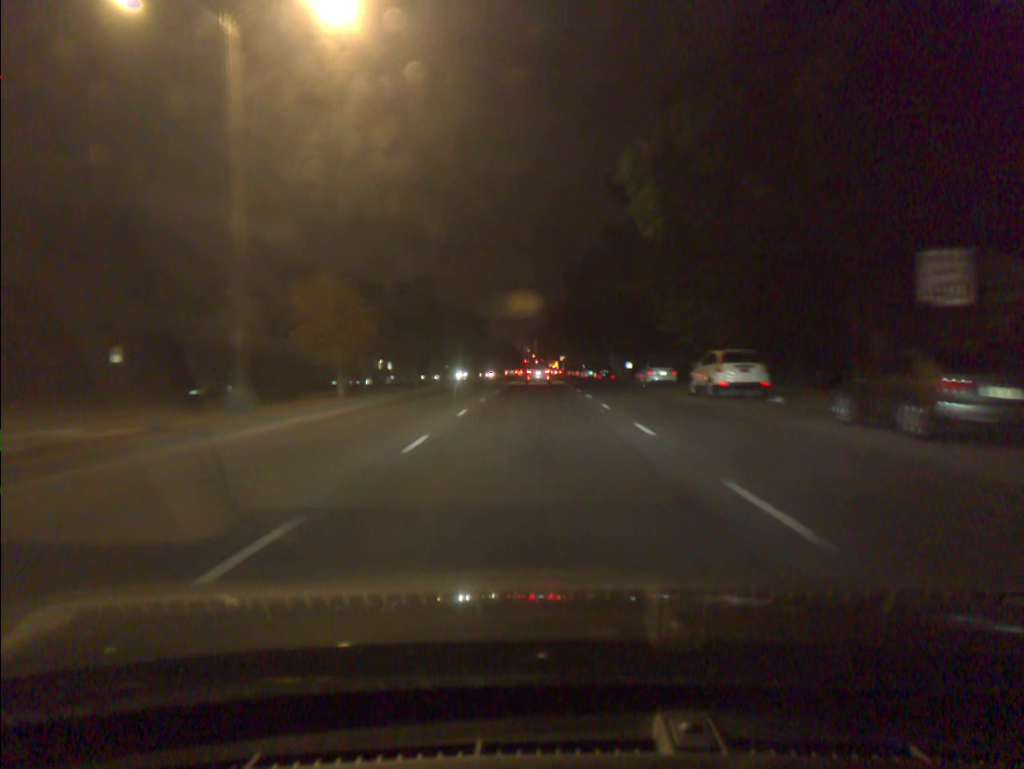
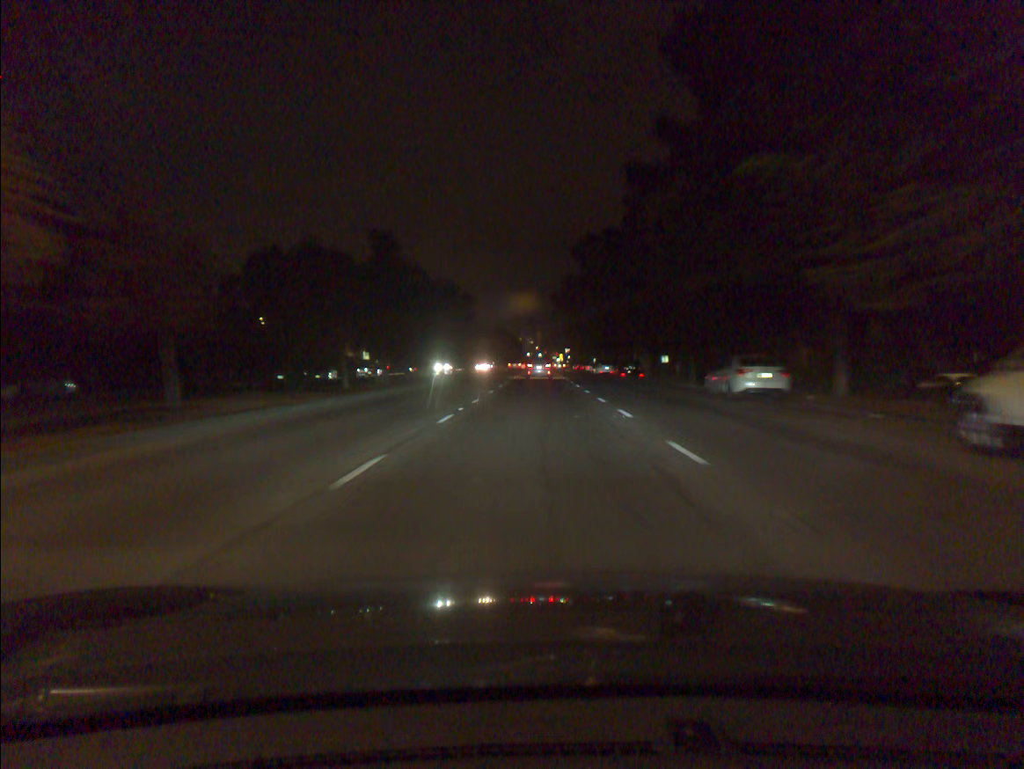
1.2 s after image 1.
(0.0, +18.5) m; 0°
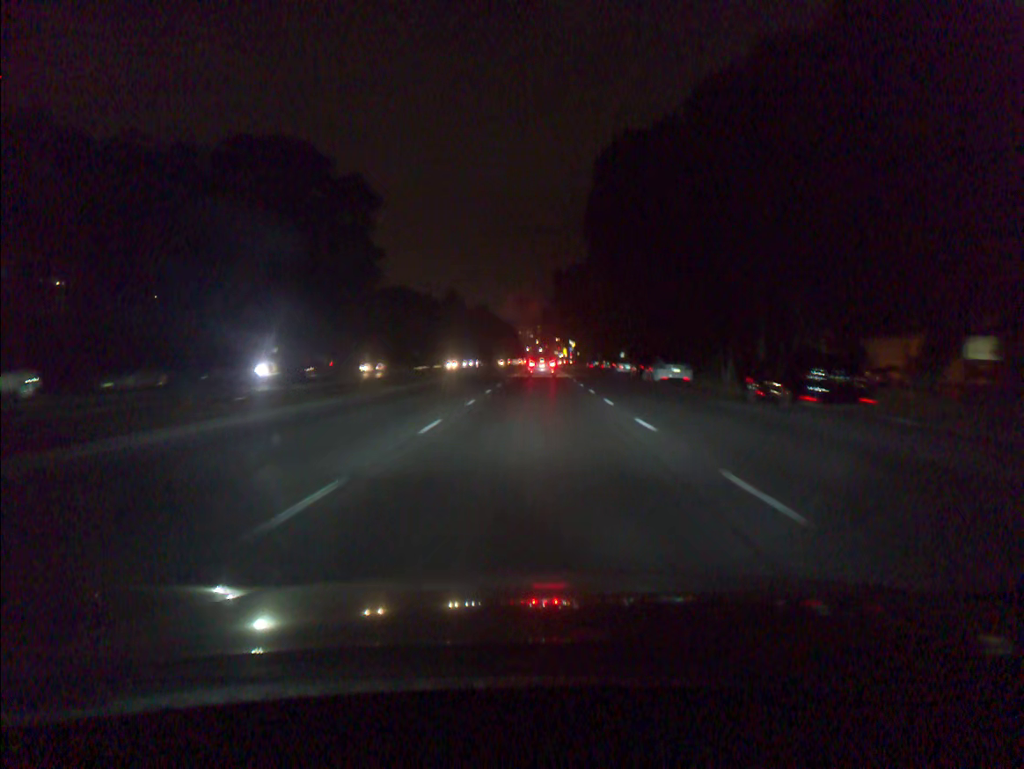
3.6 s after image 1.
(-0.1, +38.2) m; 0°
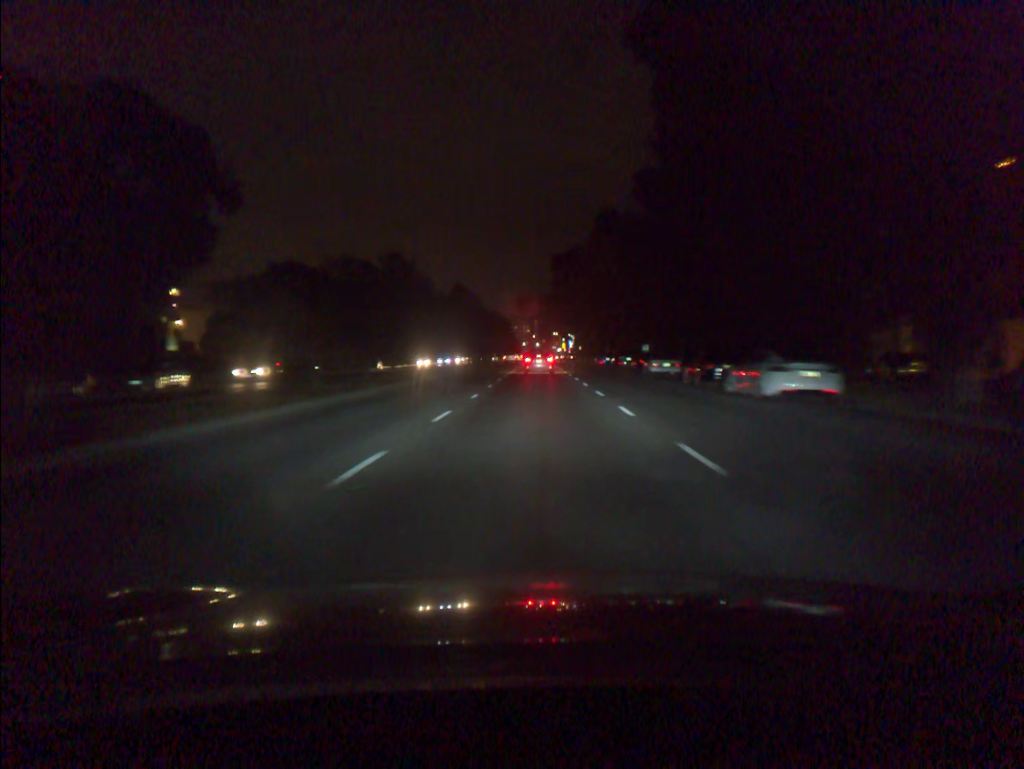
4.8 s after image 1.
(0.0, +19.4) m; 0°
